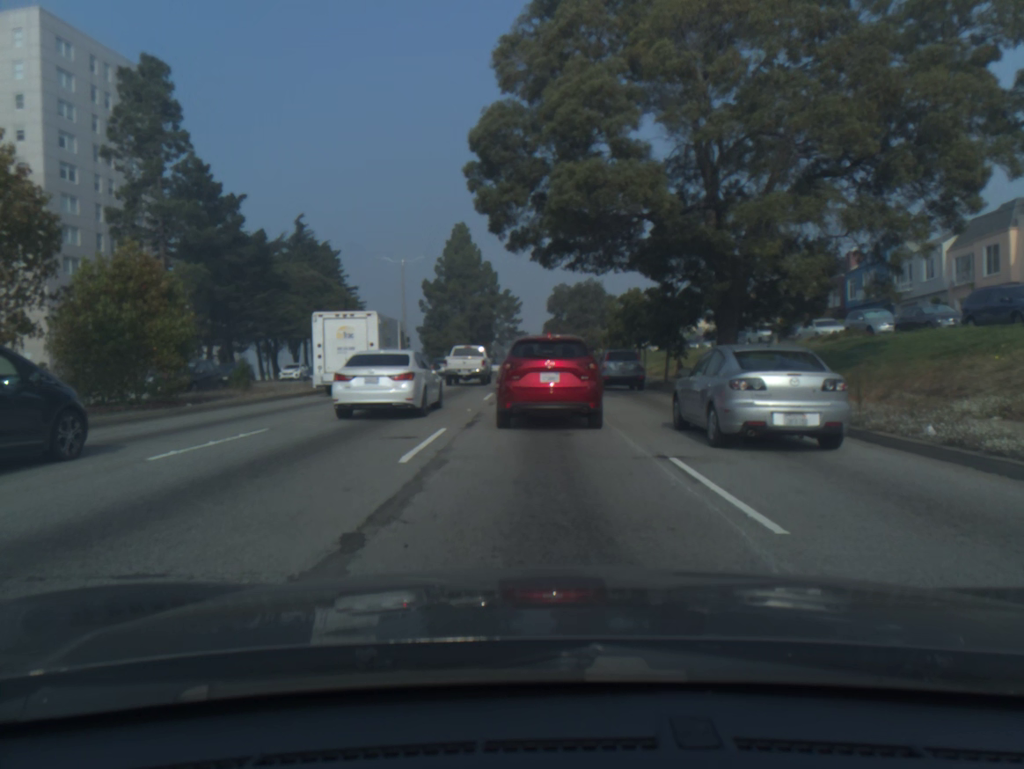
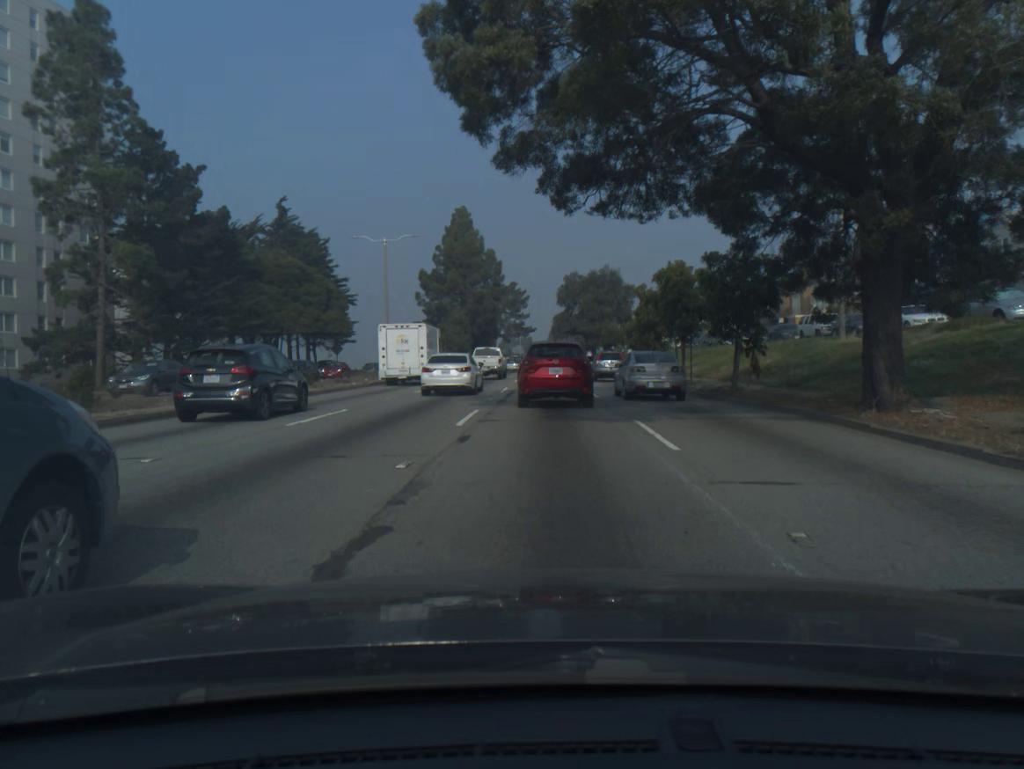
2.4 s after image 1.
(0.0, +9.8) m; 0°
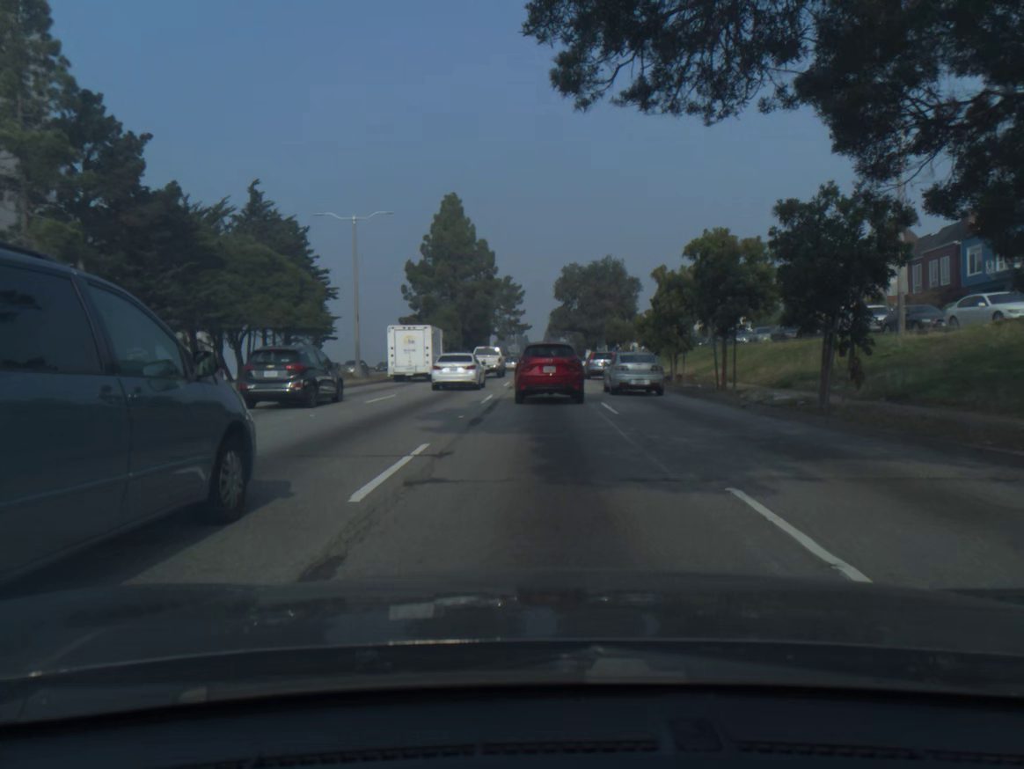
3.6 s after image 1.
(0.0, +7.5) m; 0°
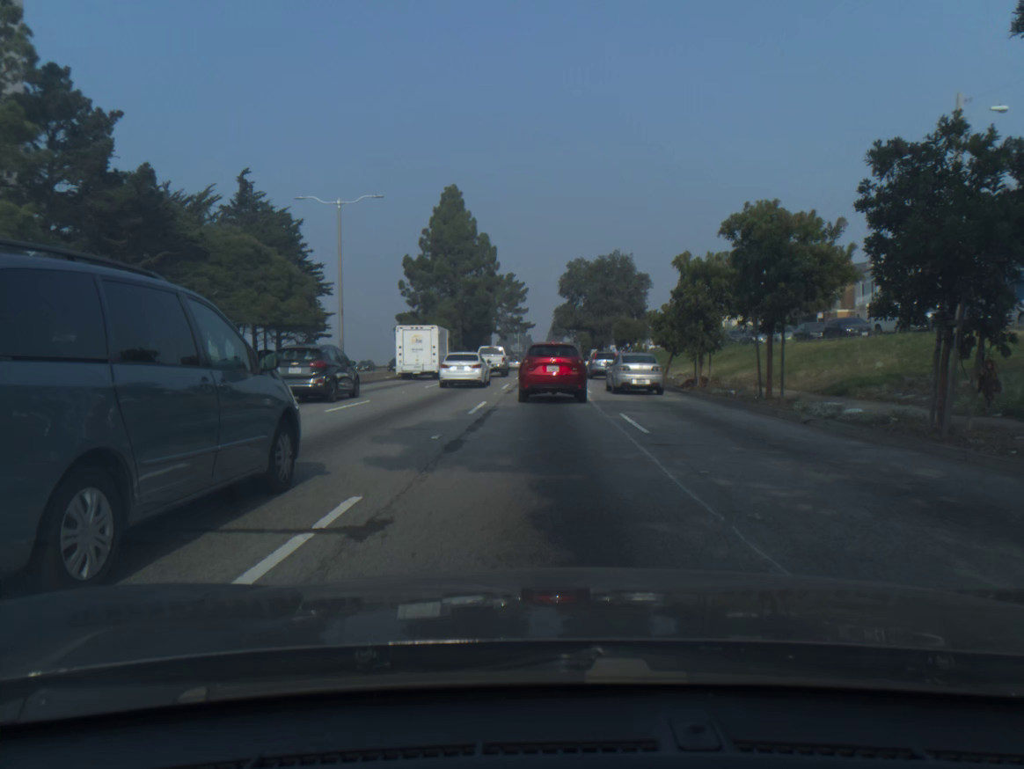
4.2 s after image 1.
(0.0, +4.3) m; 0°
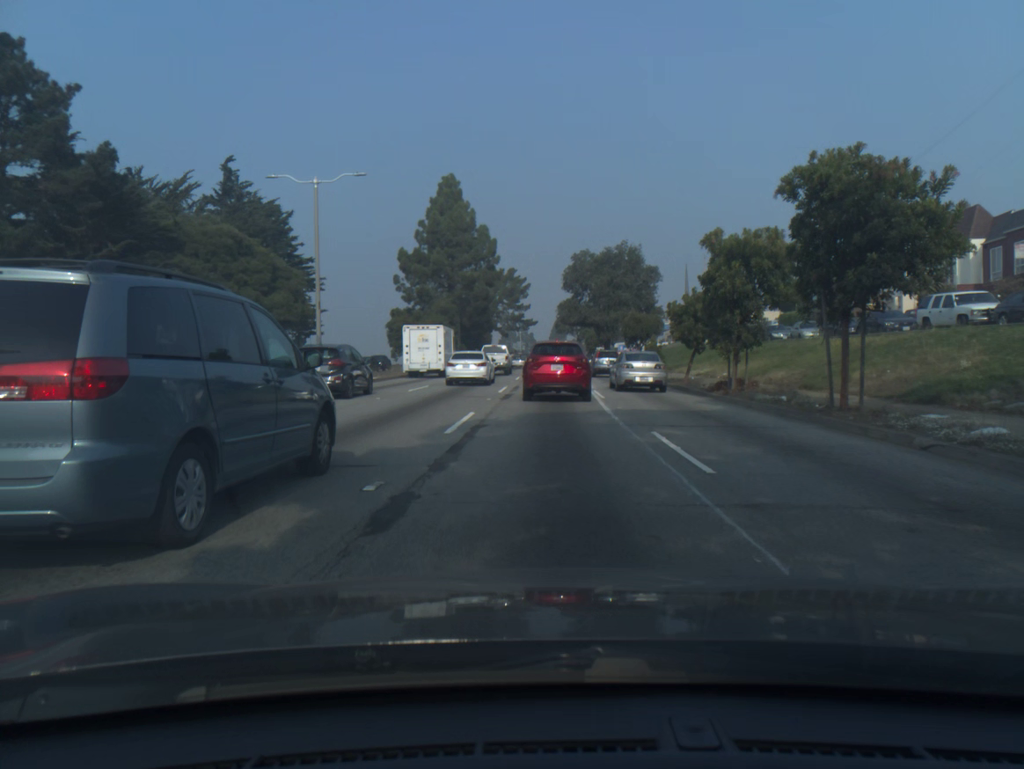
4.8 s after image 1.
(0.0, +4.5) m; 0°
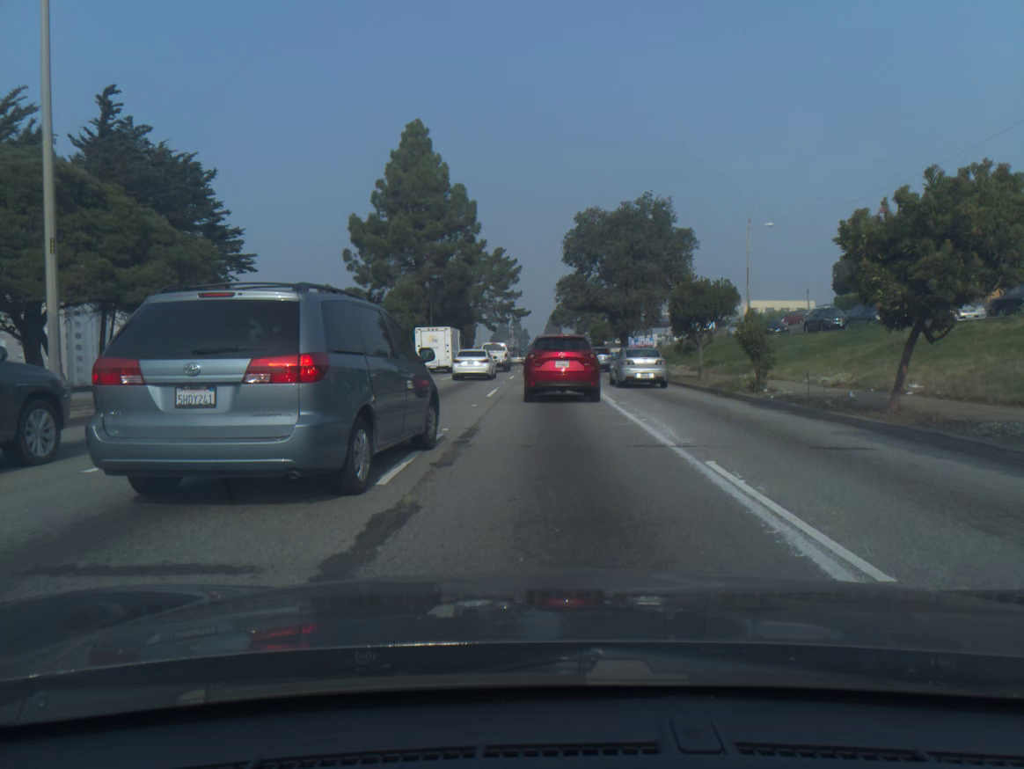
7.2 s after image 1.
(0.0, +19.1) m; 0°
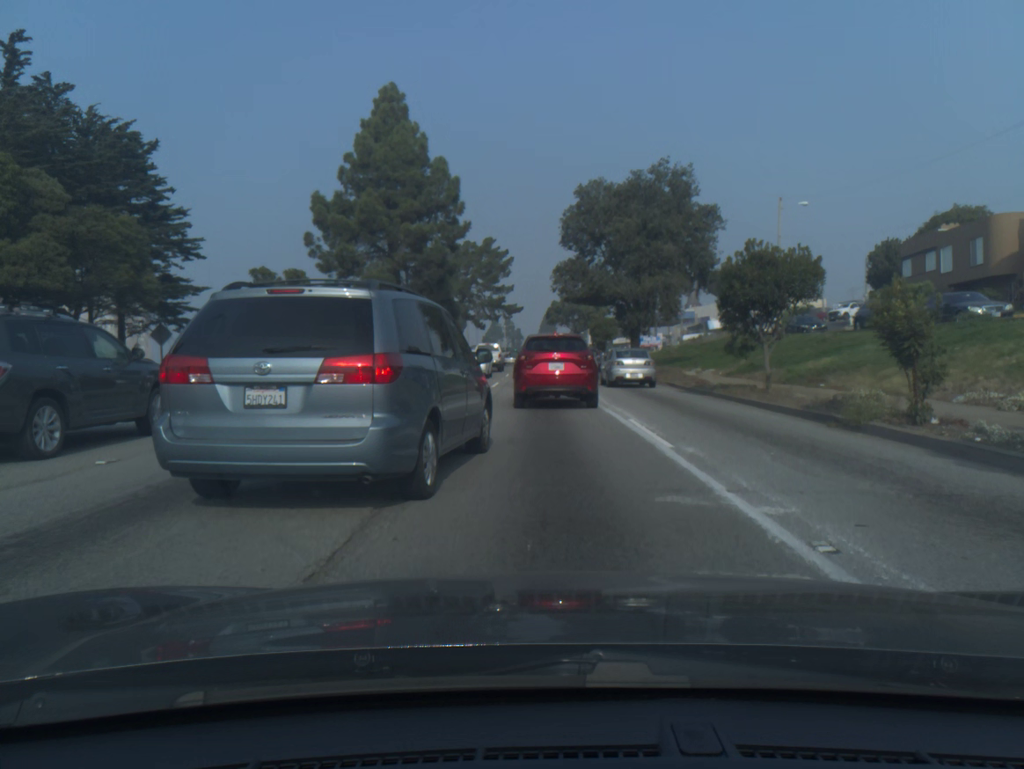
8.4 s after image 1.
(0.0, +9.1) m; 0°
